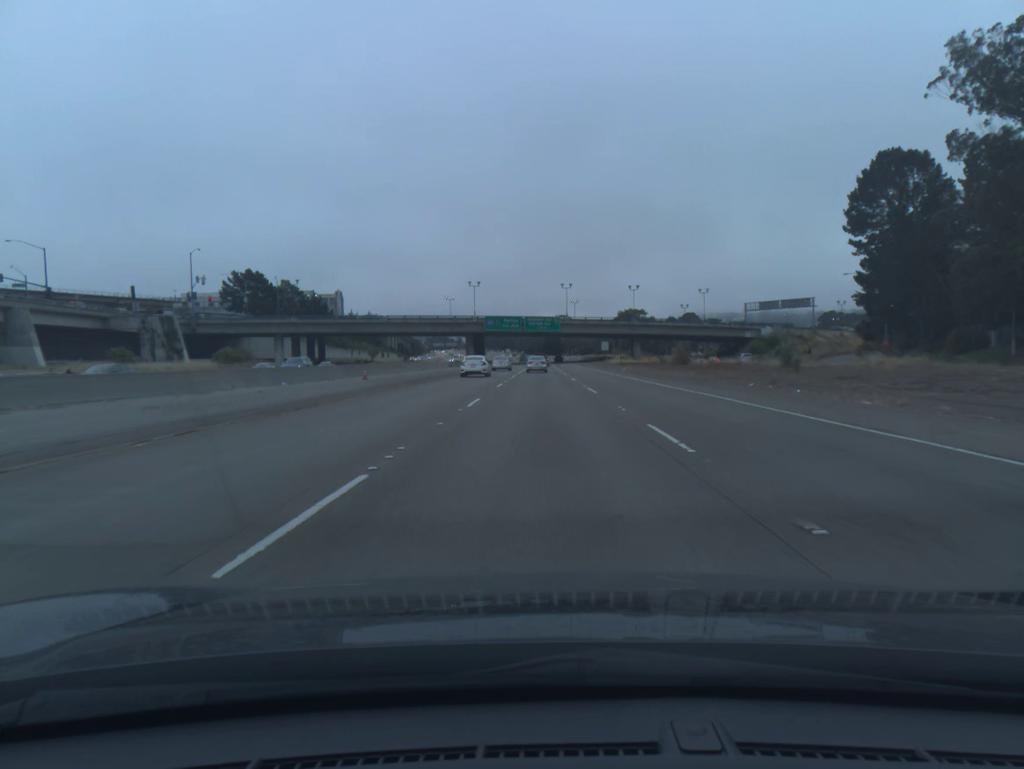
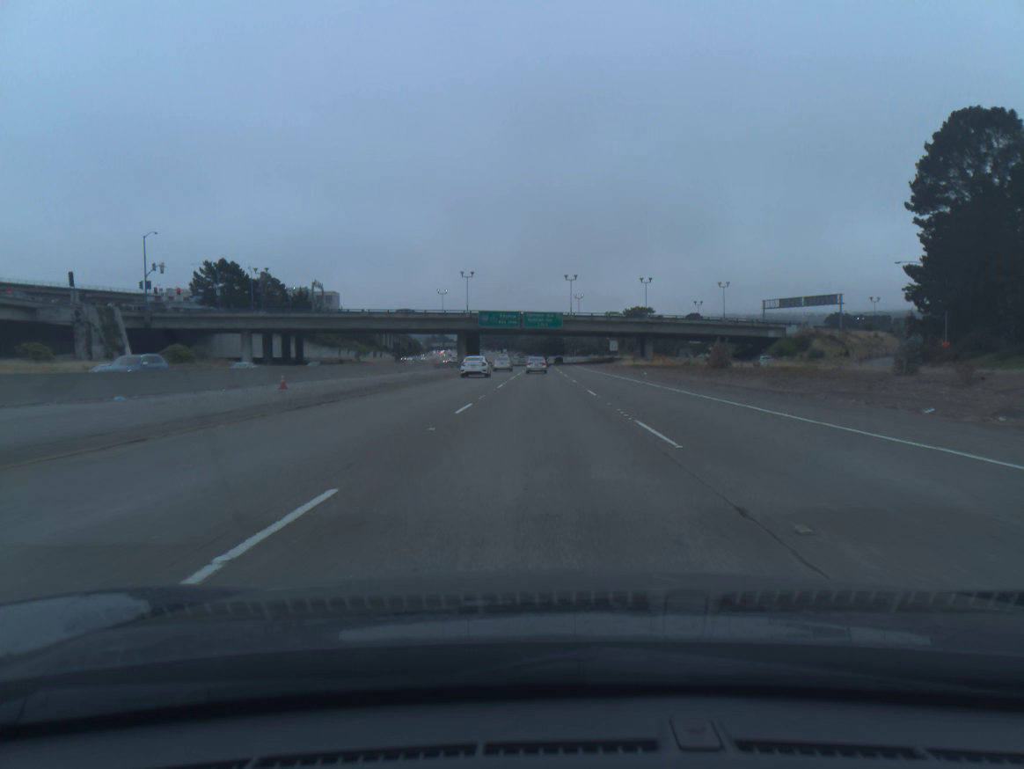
(0.0, +16.2) m; 0°
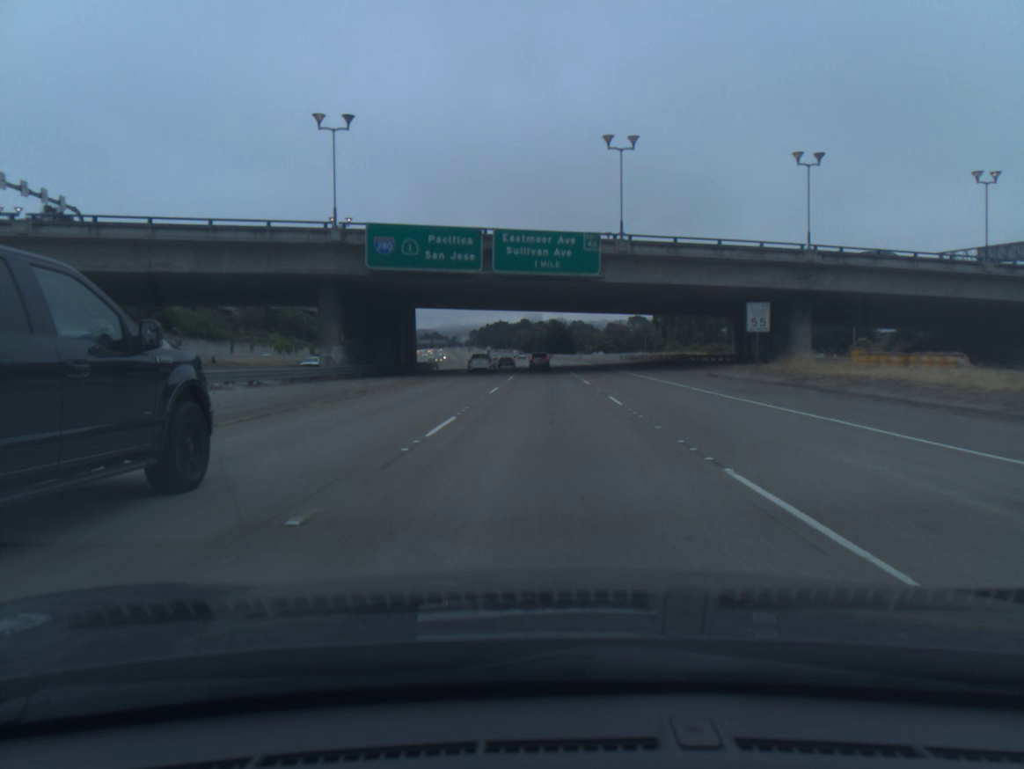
(-0.1, +81.0) m; 0°
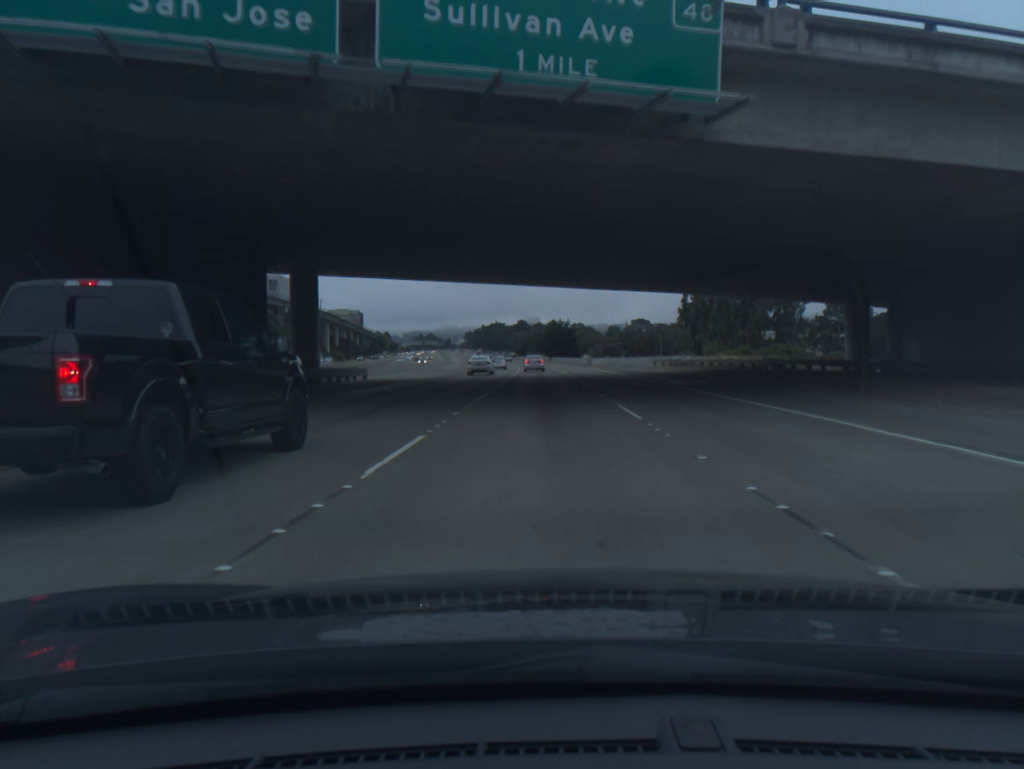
(0.0, +32.8) m; 0°
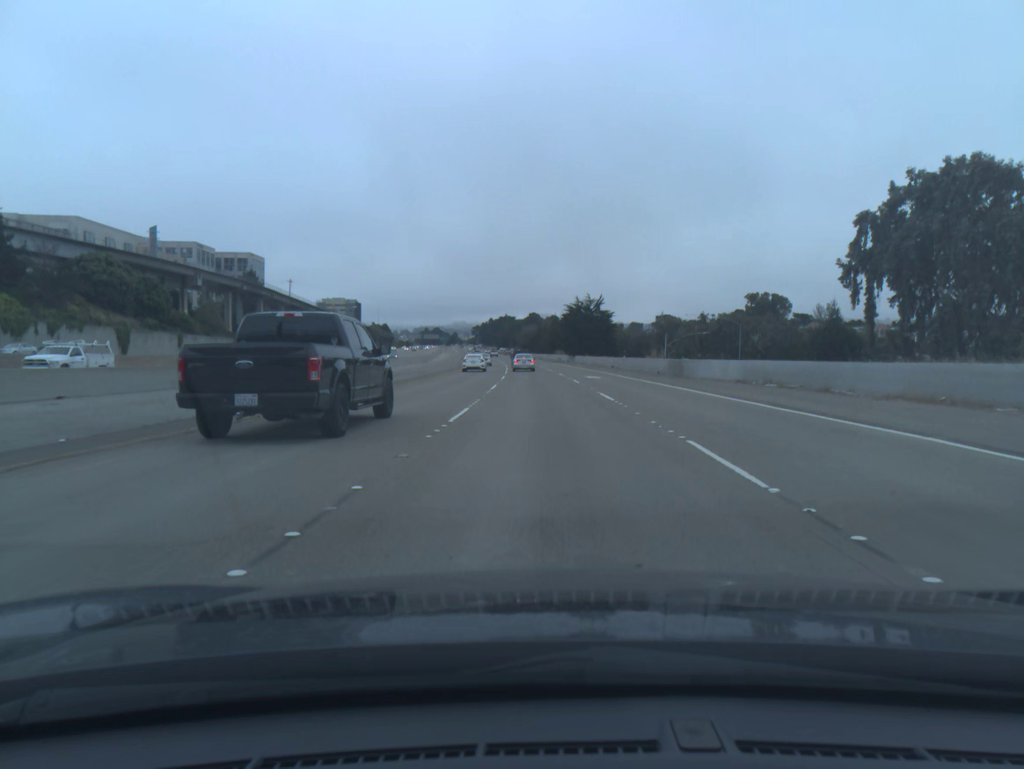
(-0.3, +65.4) m; -1°
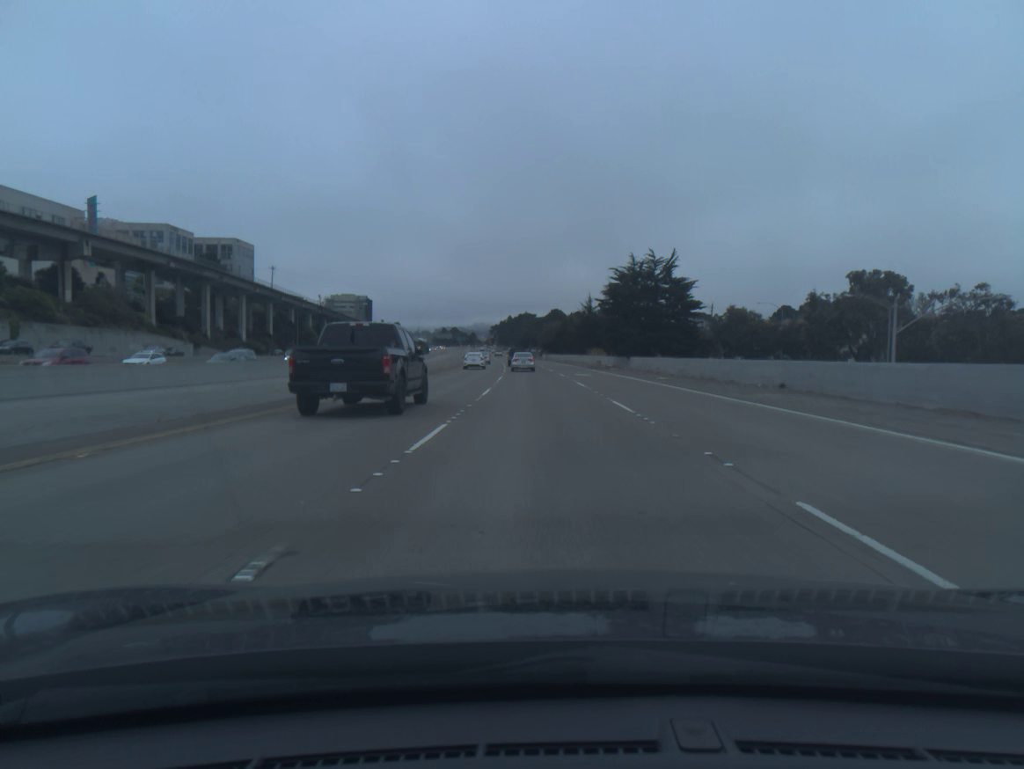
(-0.7, +48.2) m; -2°
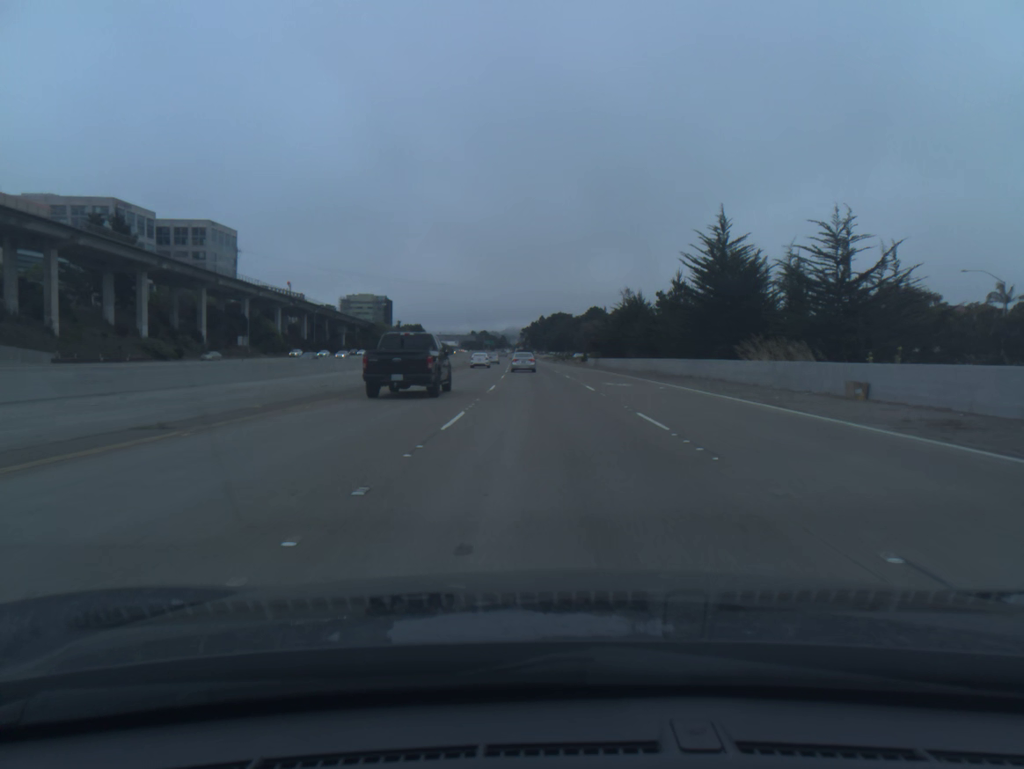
(-1.3, +62.8) m; -2°
